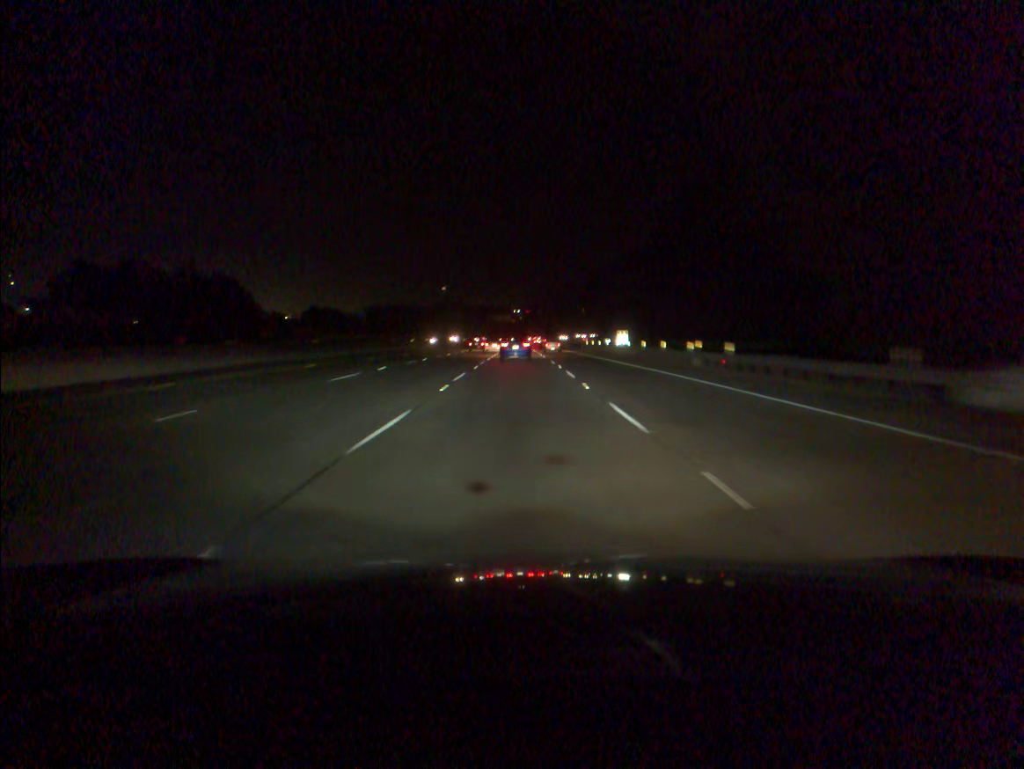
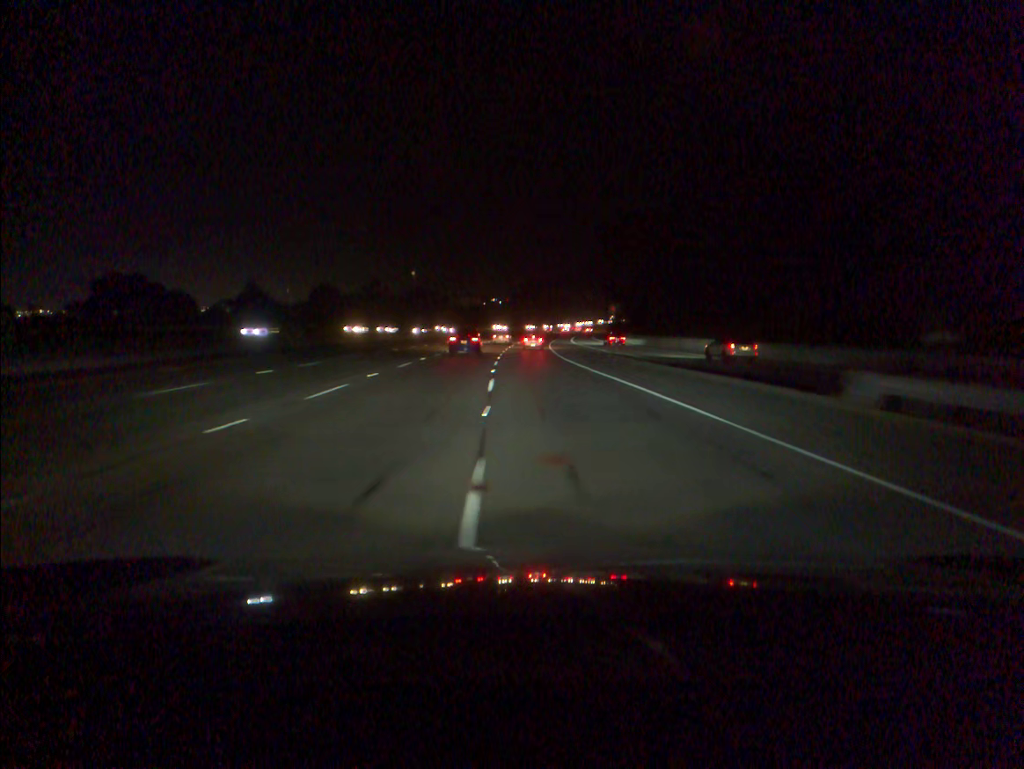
(+1.3, +94.9) m; +2°
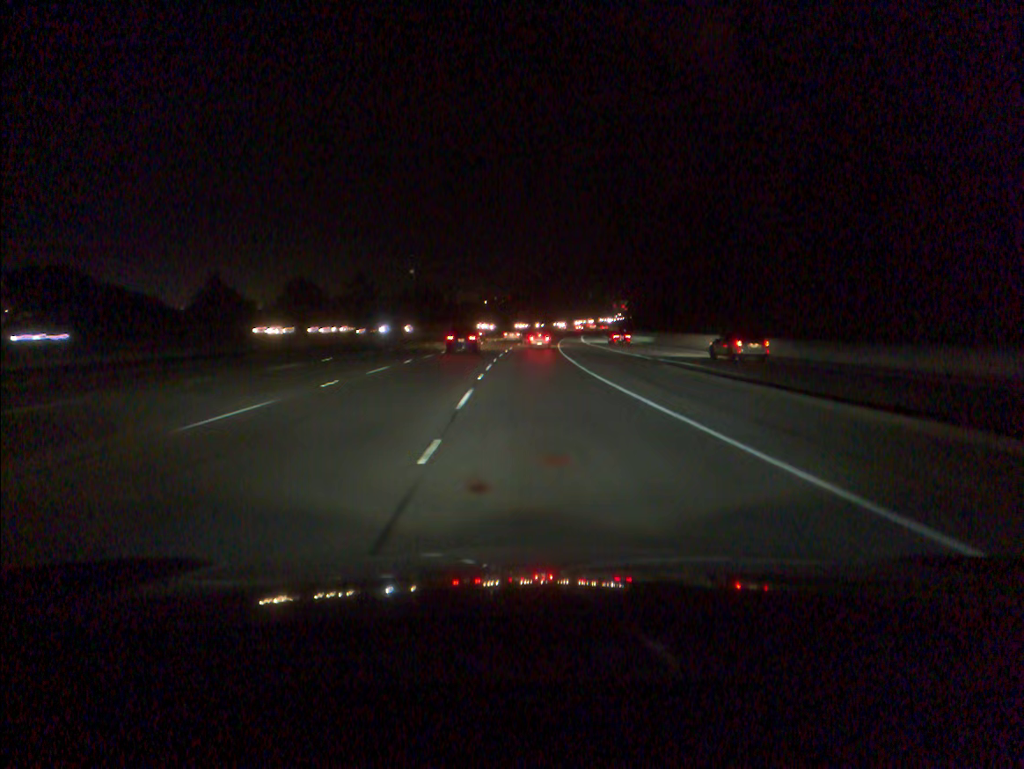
(0.0, +18.9) m; 0°
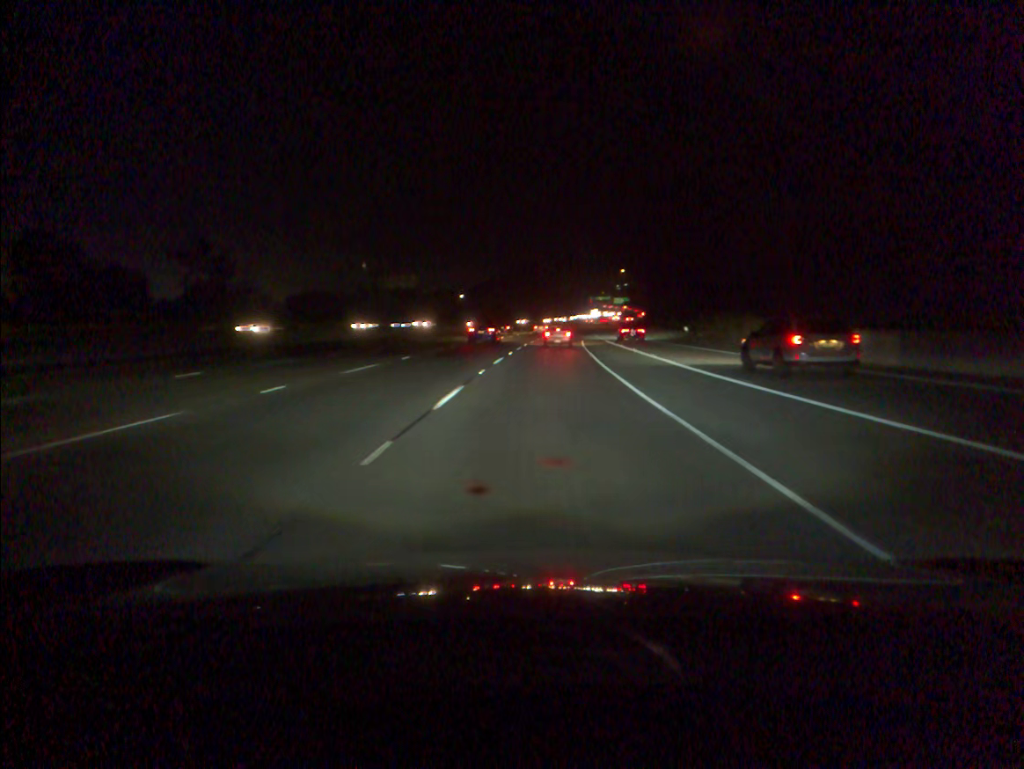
(+1.0, +74.2) m; +2°
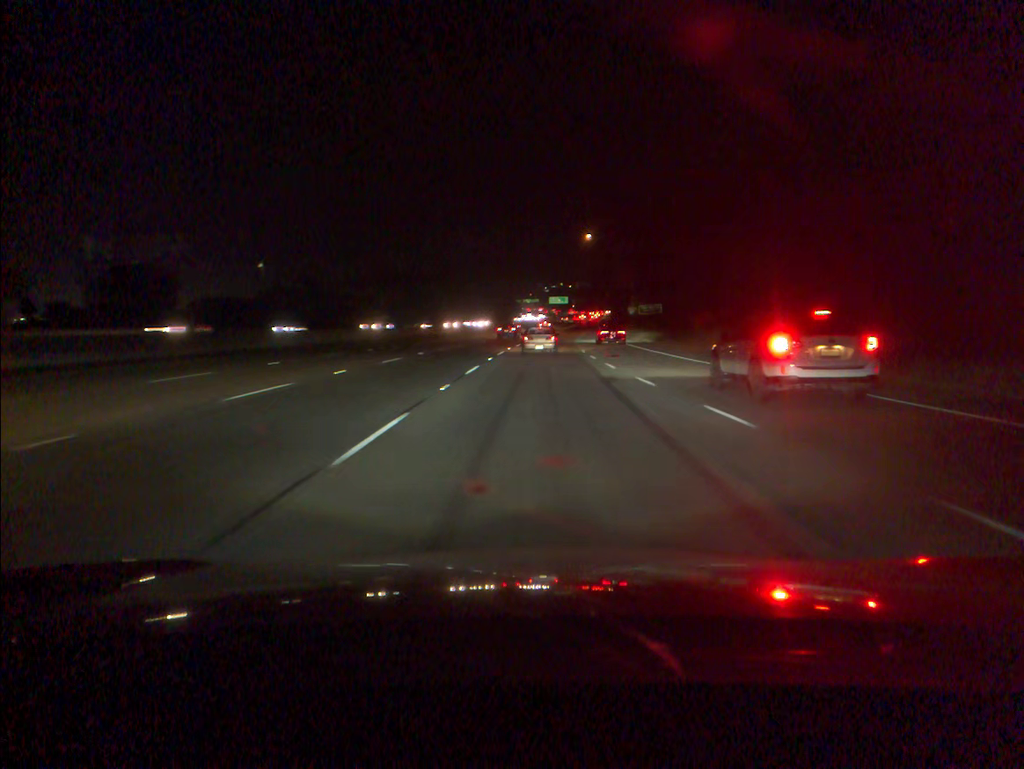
(+3.9, +78.0) m; +6°
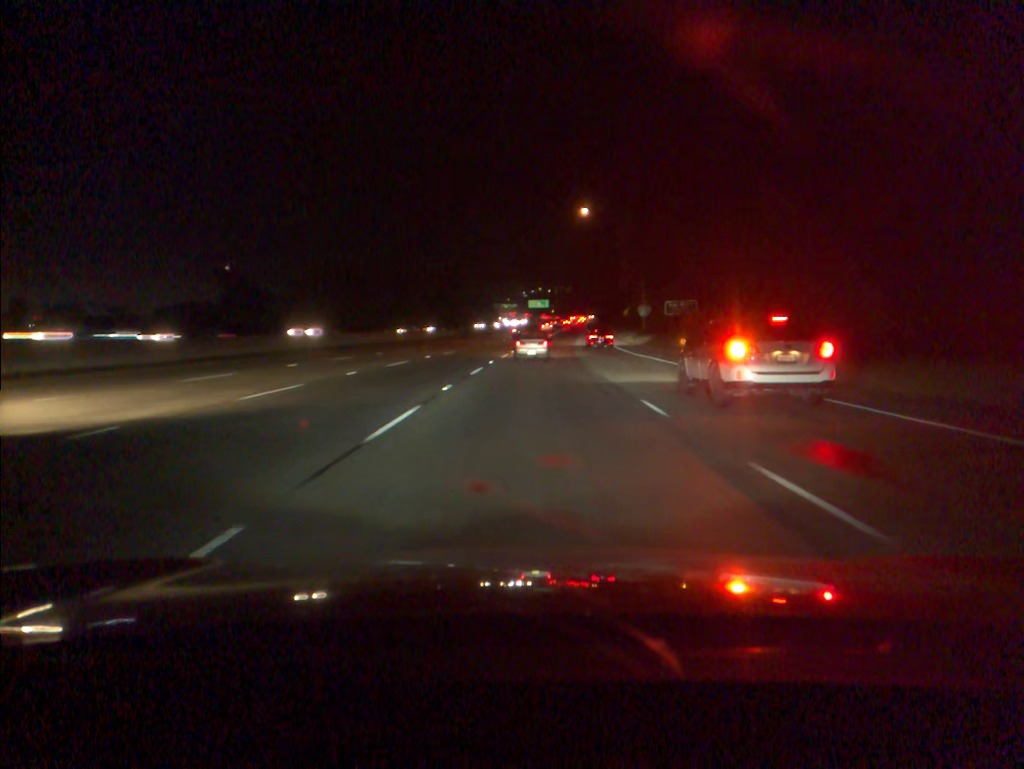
(+0.4, +27.3) m; +2°
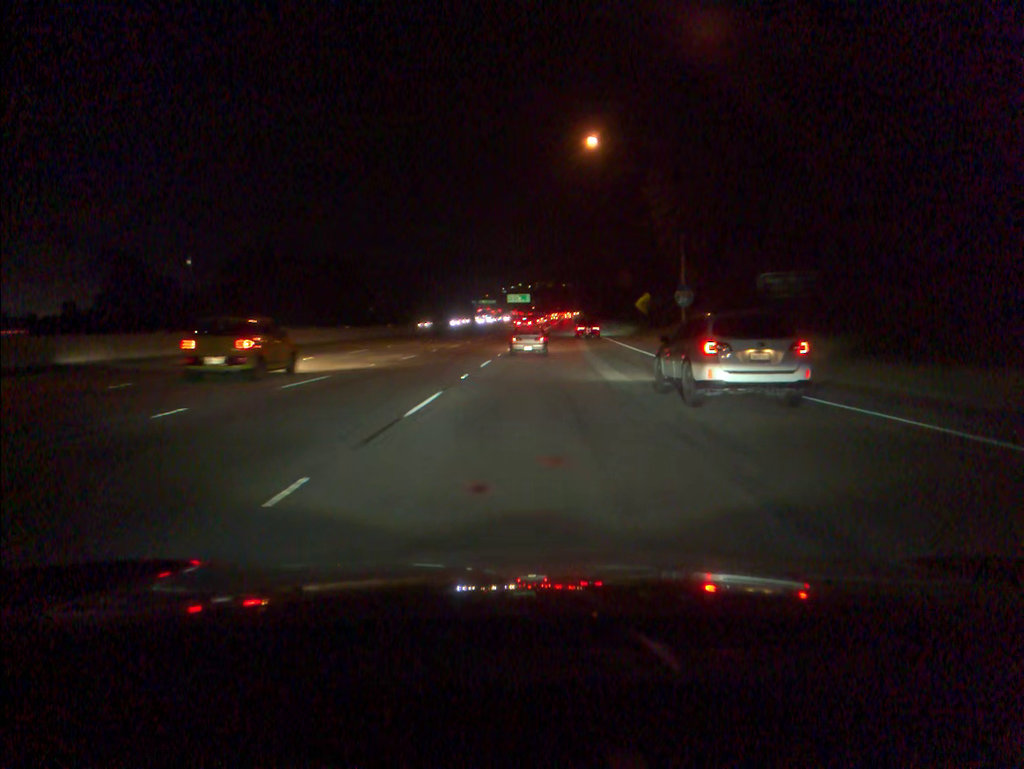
(+0.3, +26.7) m; +1°
